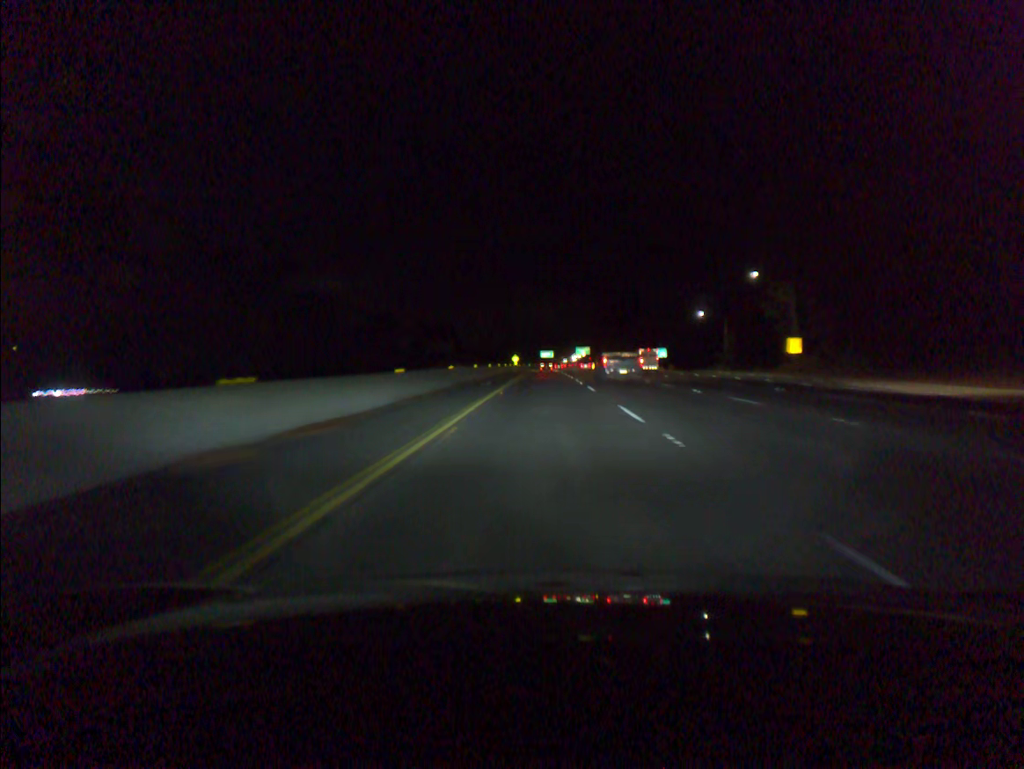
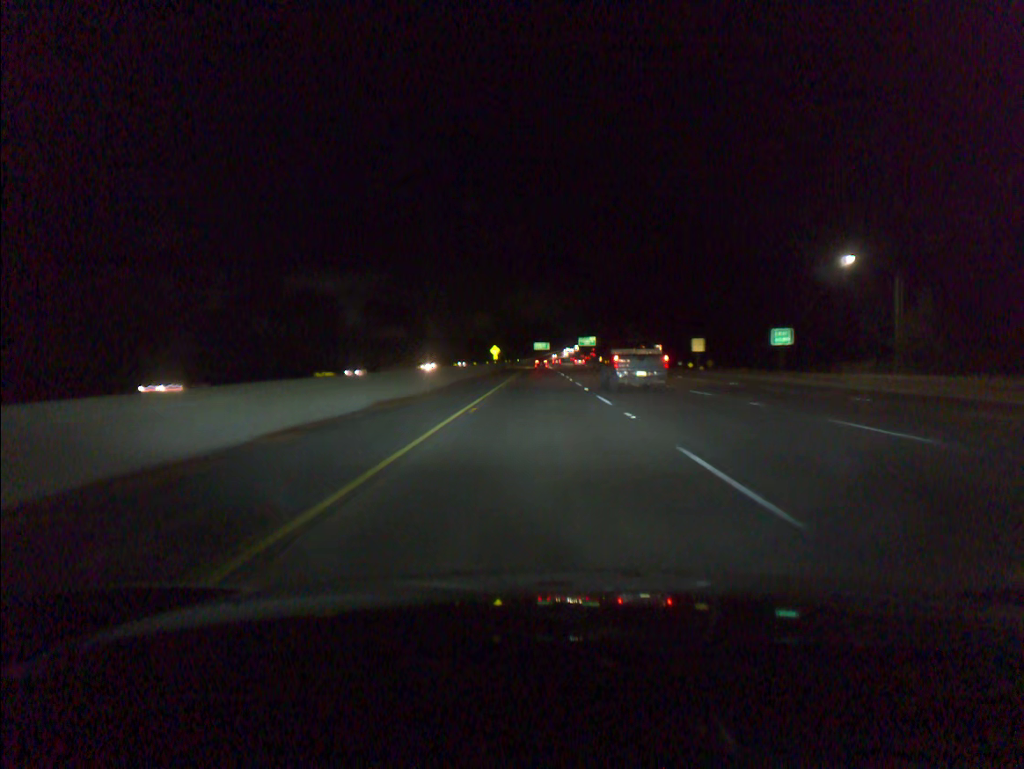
(+0.3, +67.4) m; 0°
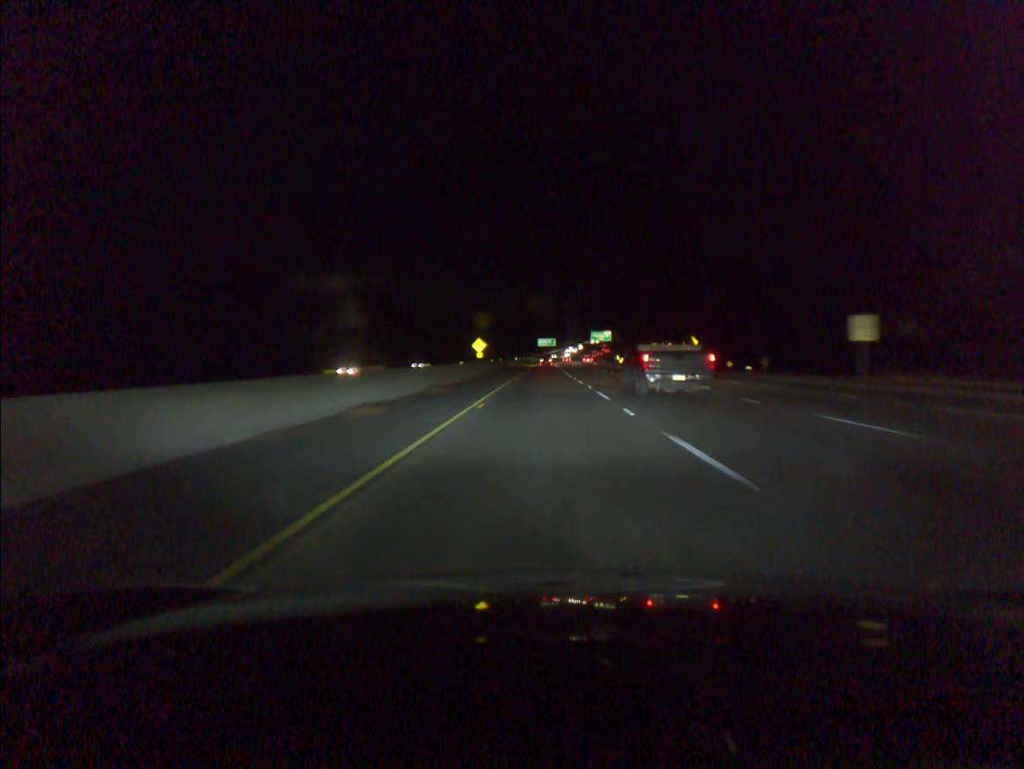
(-0.1, +42.9) m; 0°
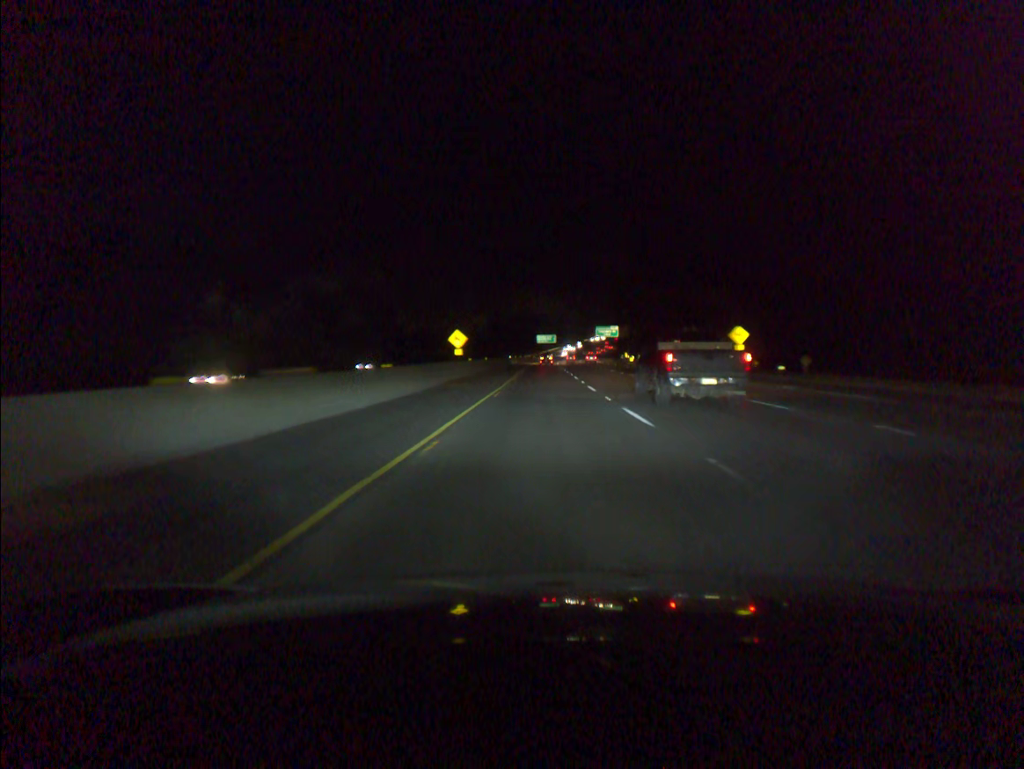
(0.0, +23.1) m; 0°
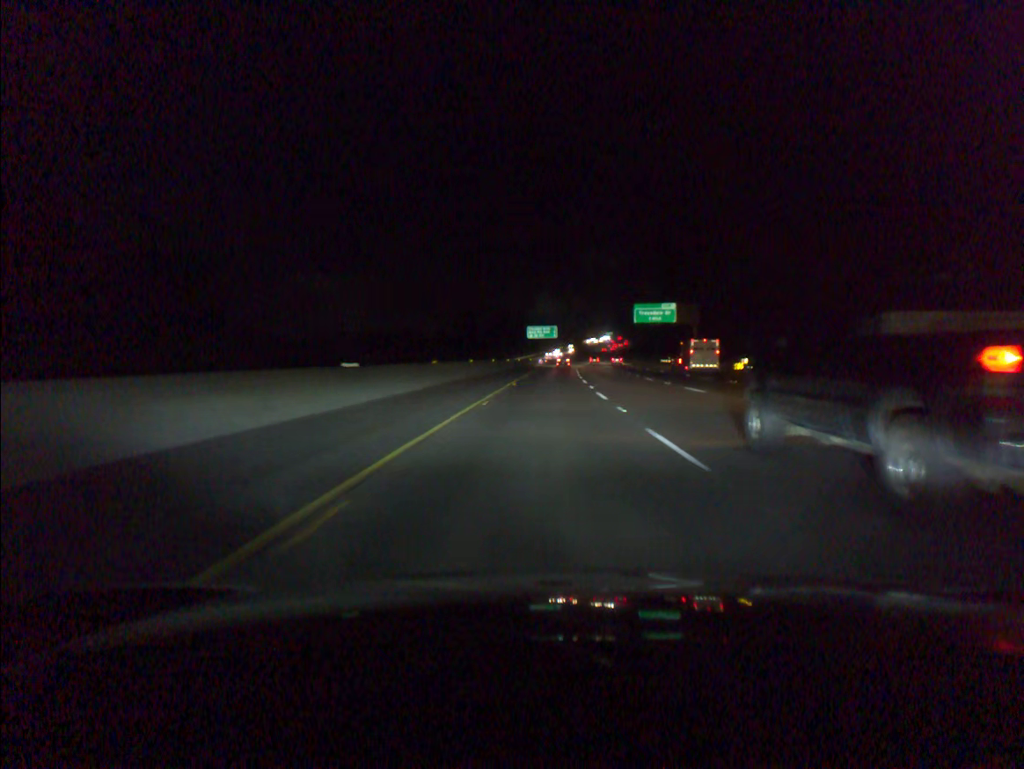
(+0.4, +92.2) m; 0°
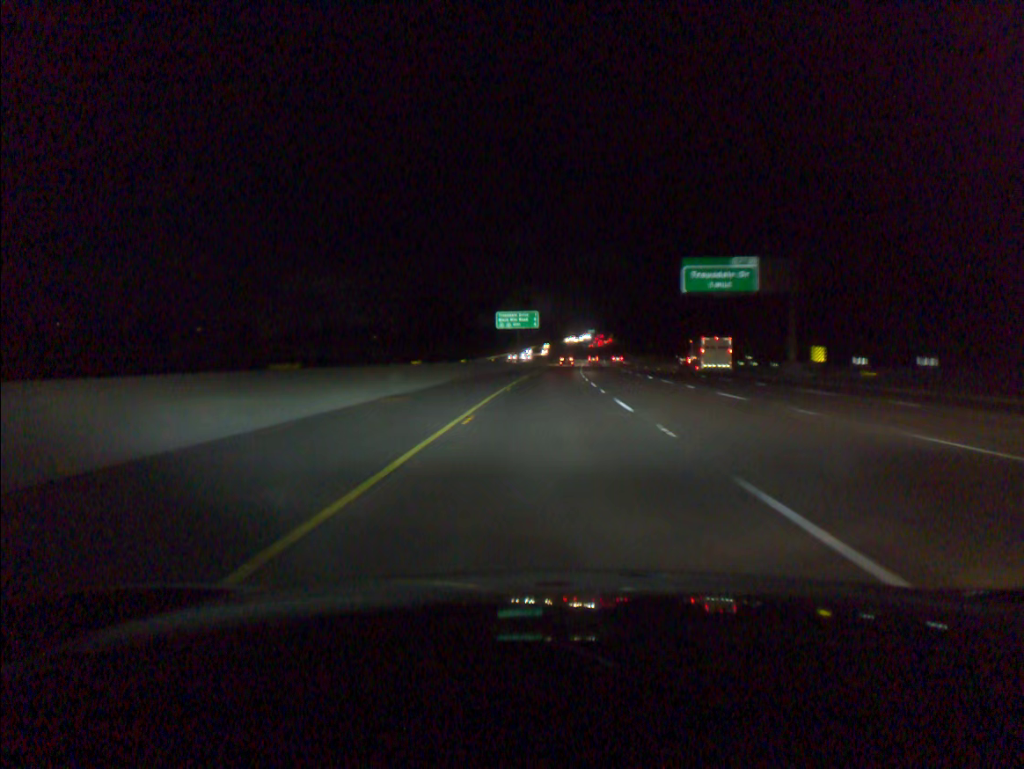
(+0.5, +49.2) m; +1°
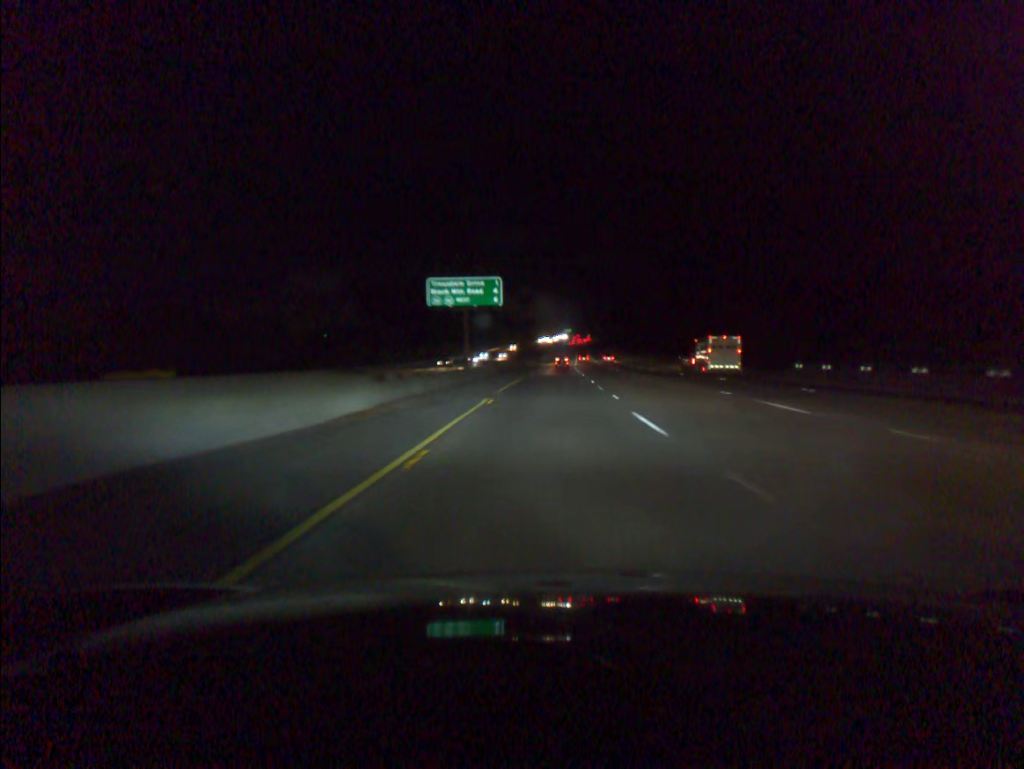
(+0.8, +49.1) m; +2°
